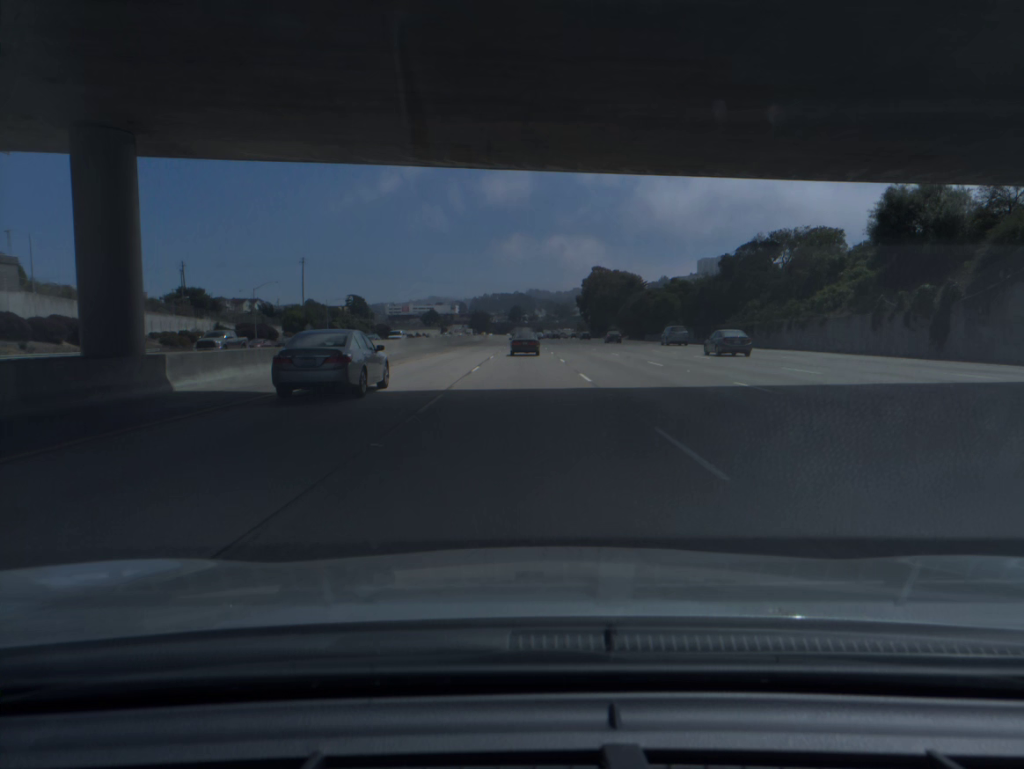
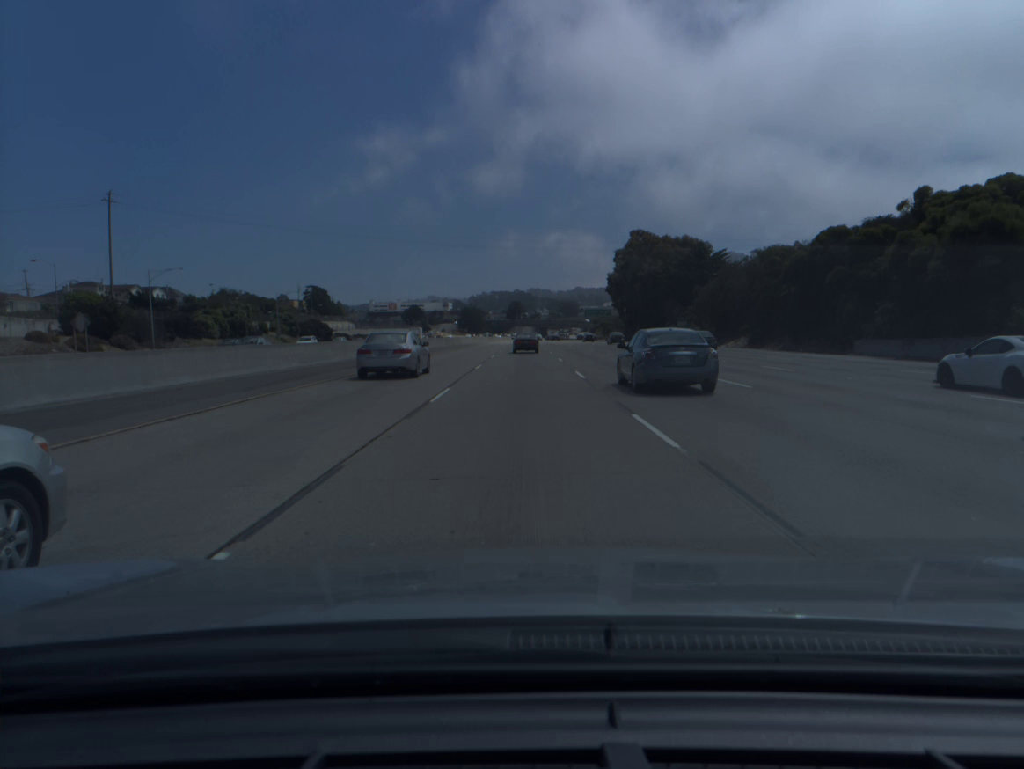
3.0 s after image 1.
(0.0, +85.4) m; 0°
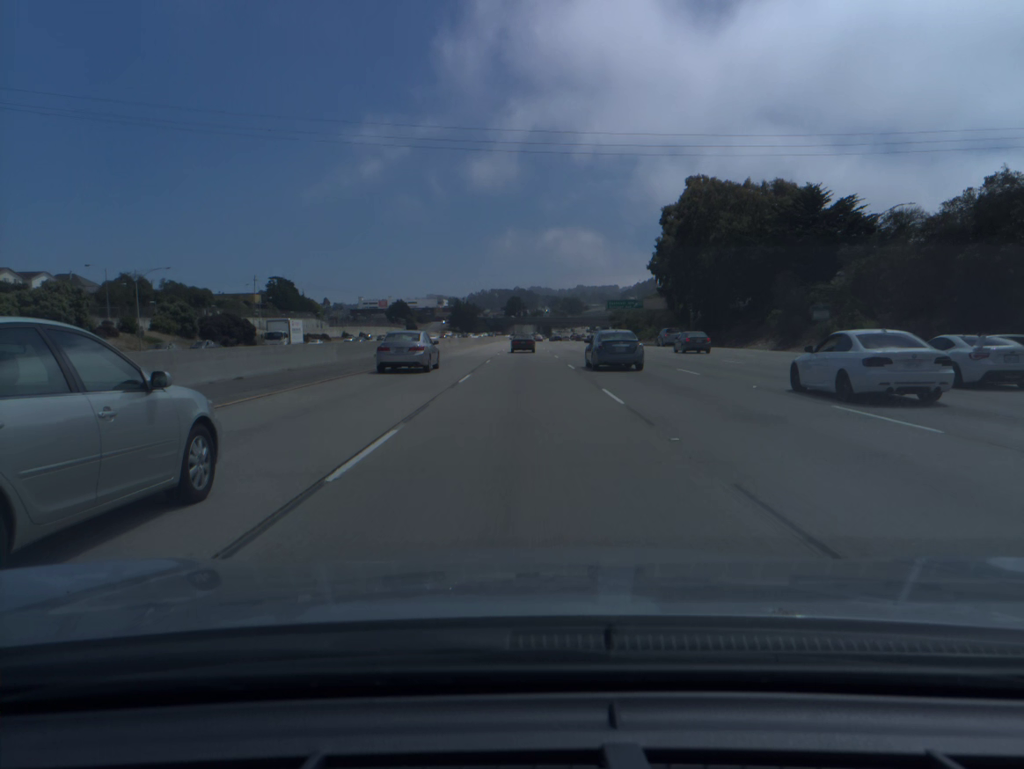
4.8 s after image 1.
(0.0, +52.4) m; 0°
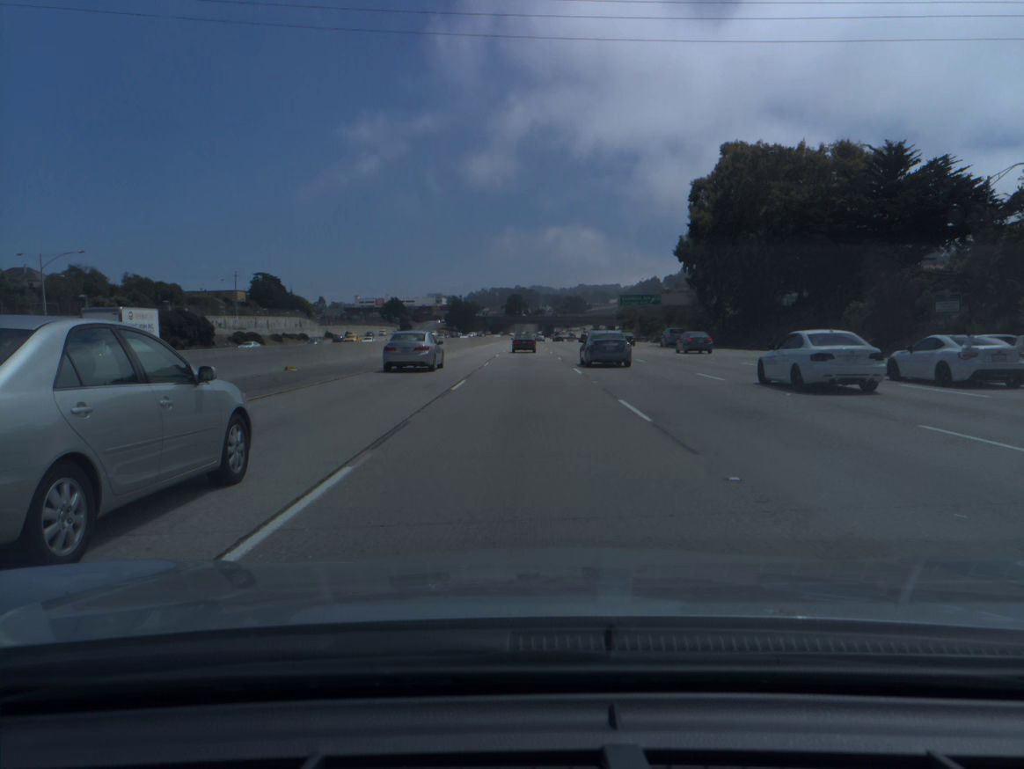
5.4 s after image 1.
(0.0, +17.6) m; 0°
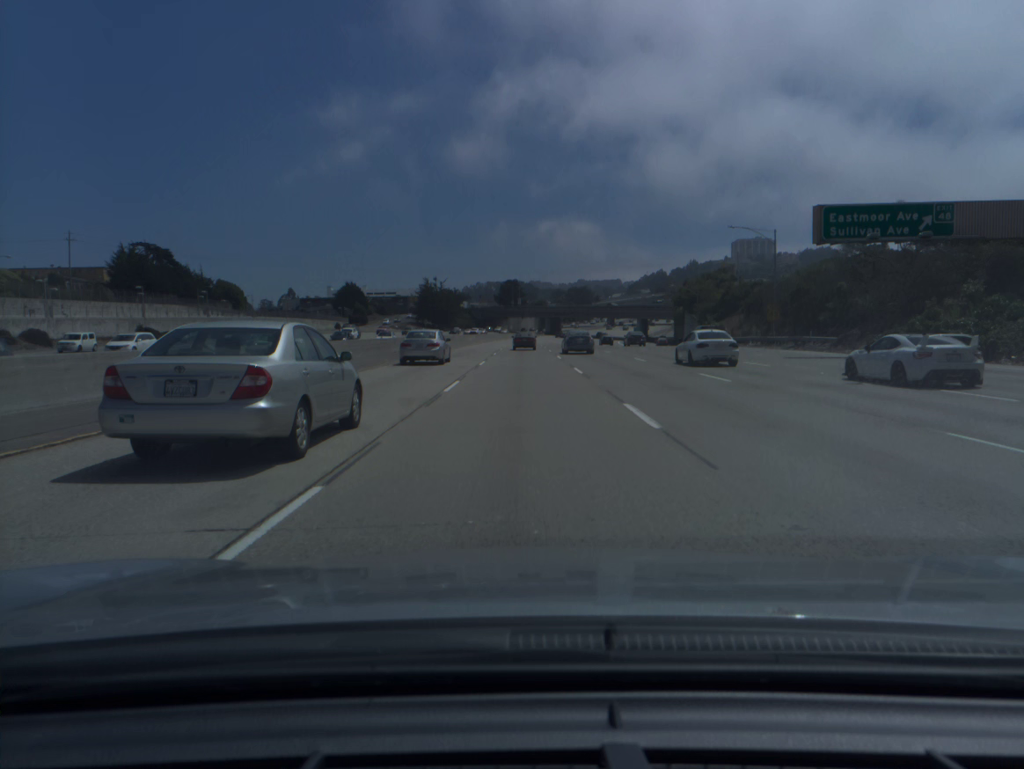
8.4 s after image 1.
(+0.2, +88.9) m; 0°
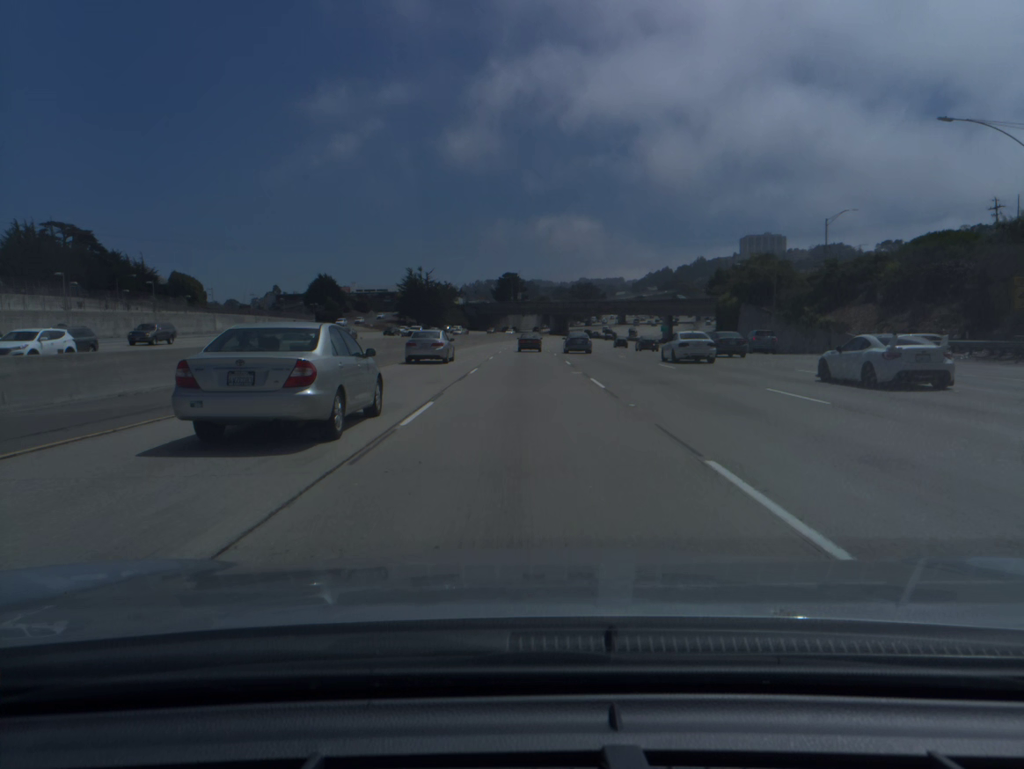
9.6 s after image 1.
(0.0, +35.8) m; 0°
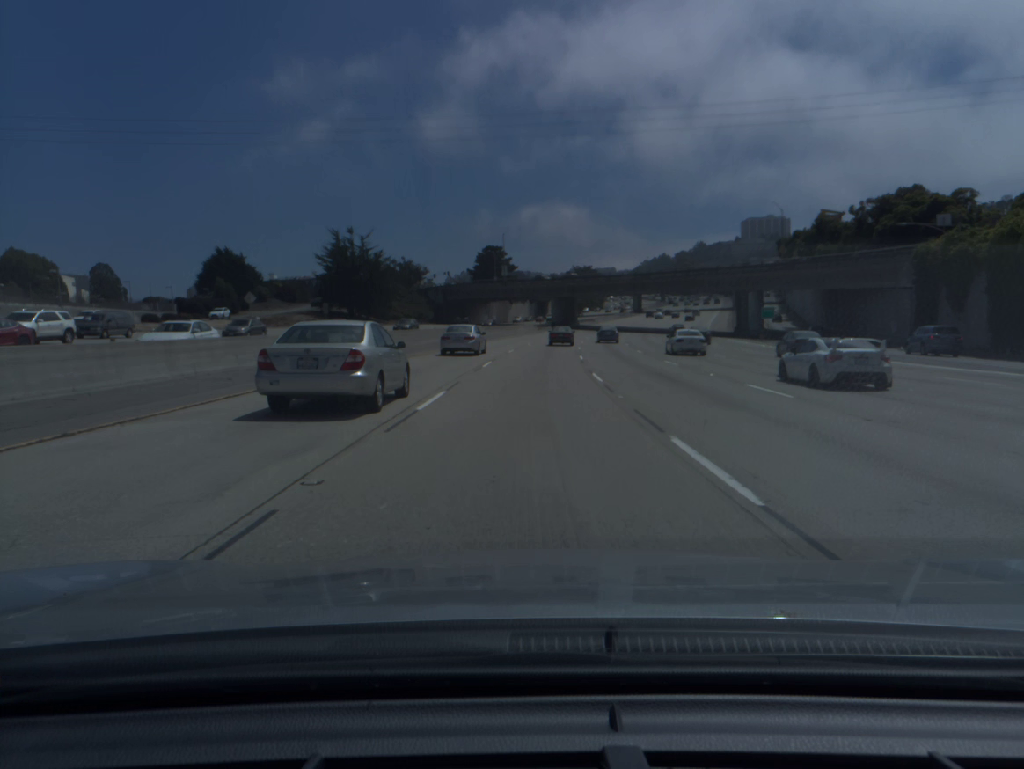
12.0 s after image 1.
(+0.2, +71.3) m; +1°
